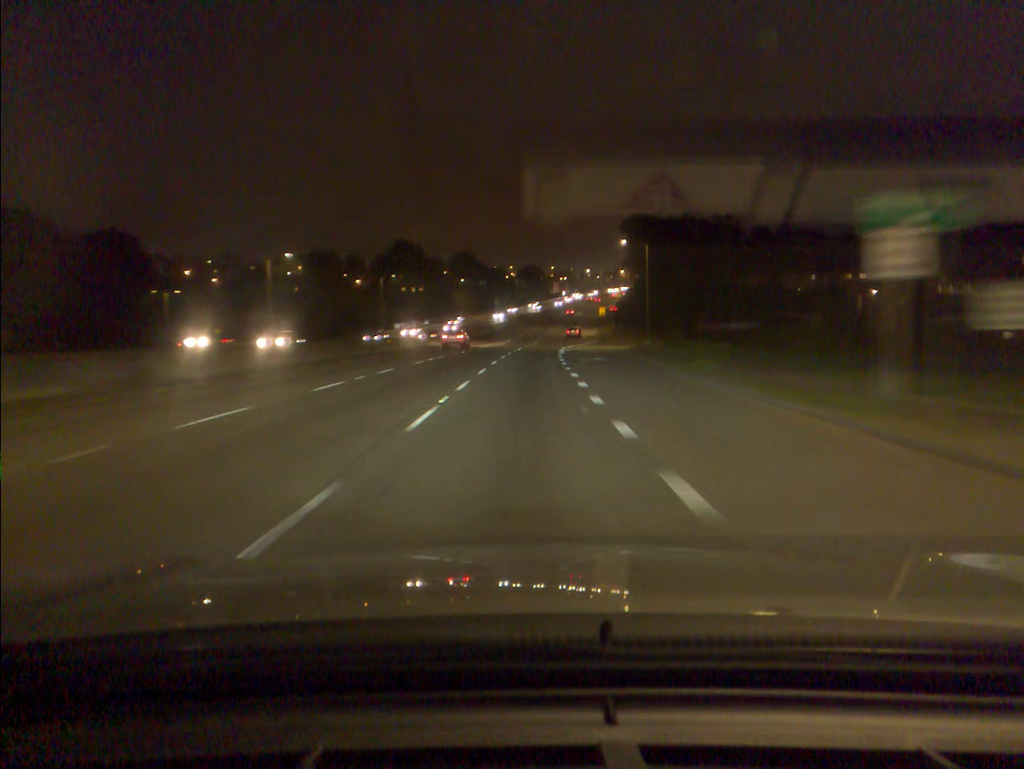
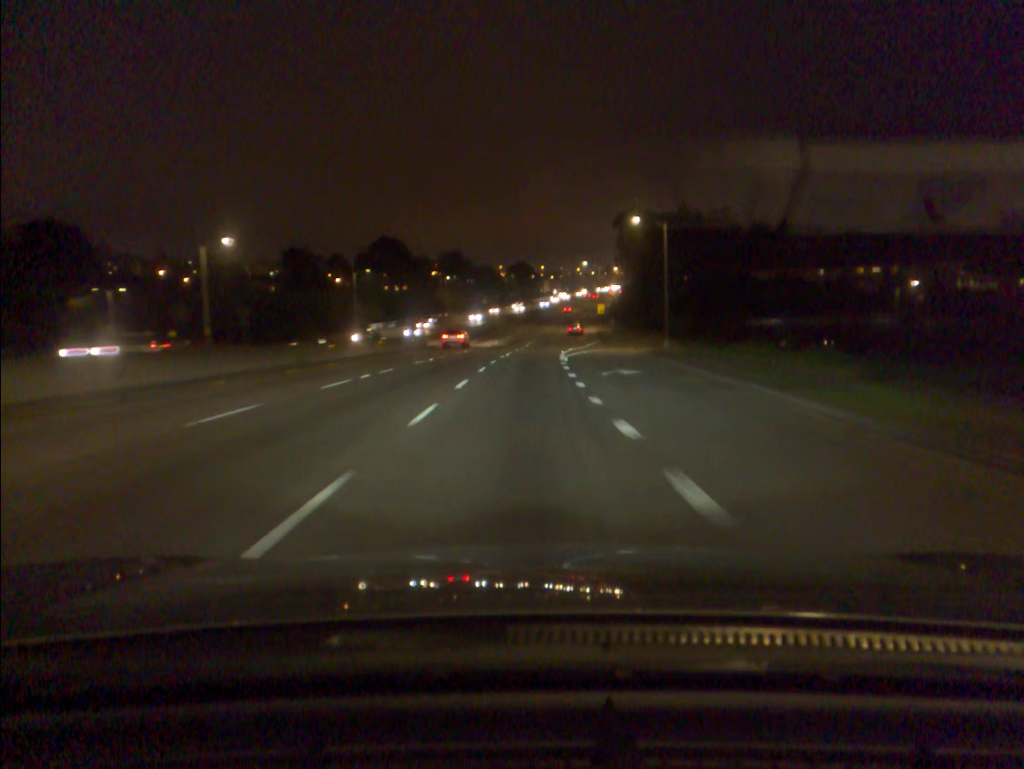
(+0.1, +14.2) m; +1°
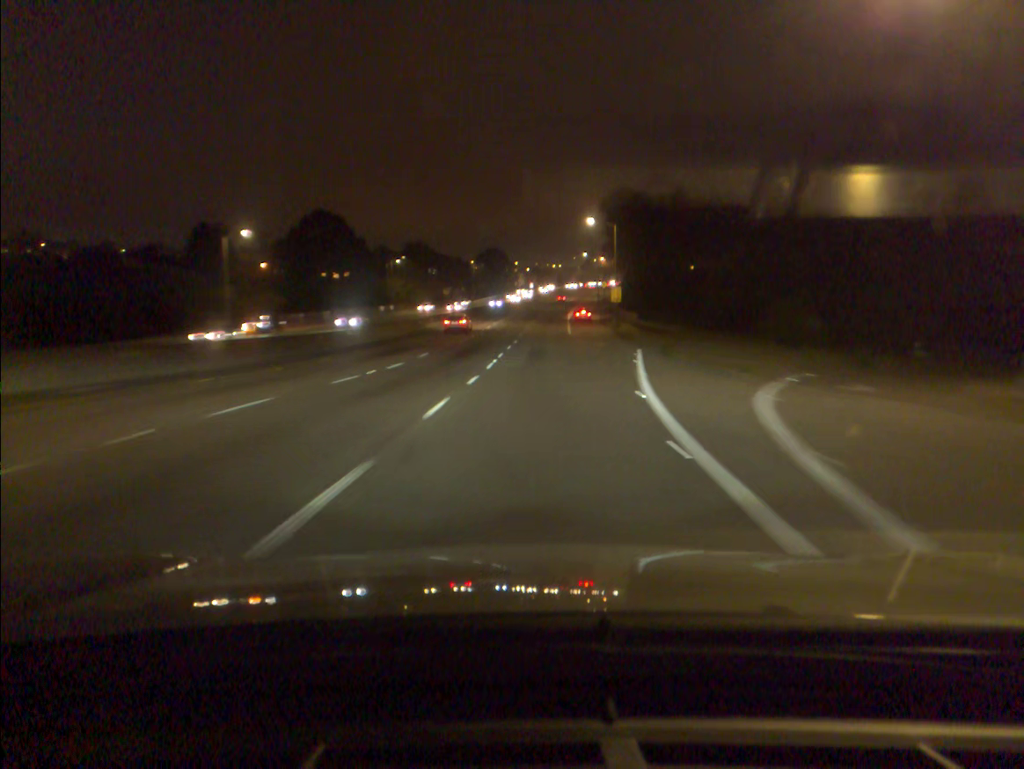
(+0.6, +43.7) m; +2°
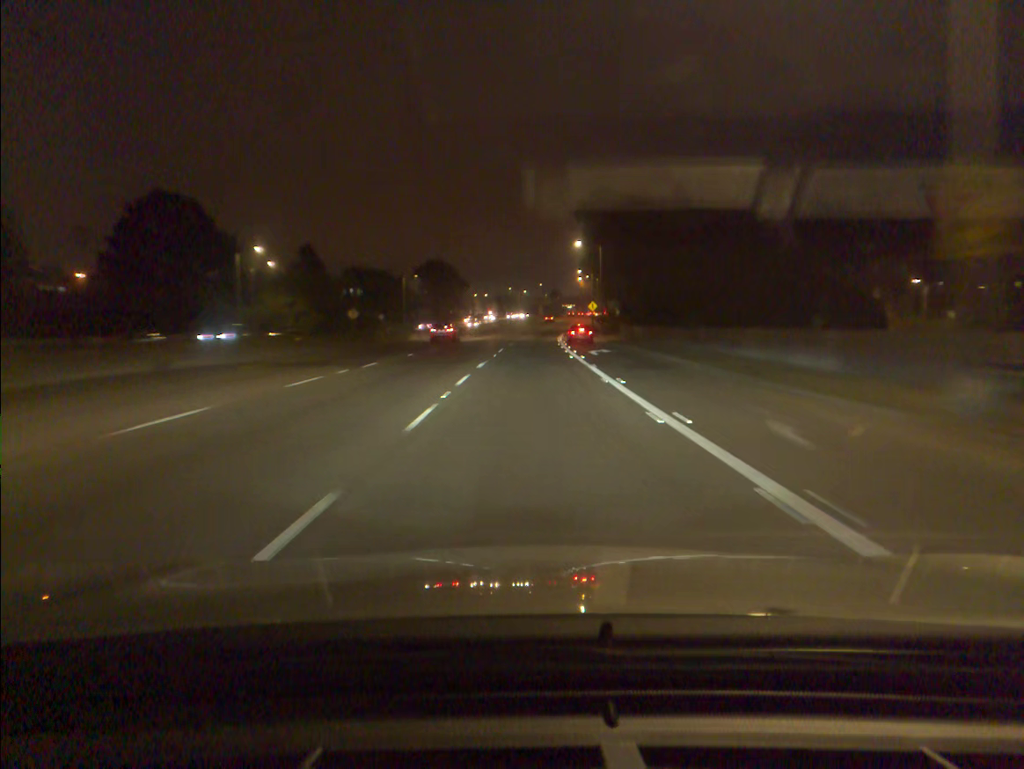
(+1.7, +60.4) m; +3°
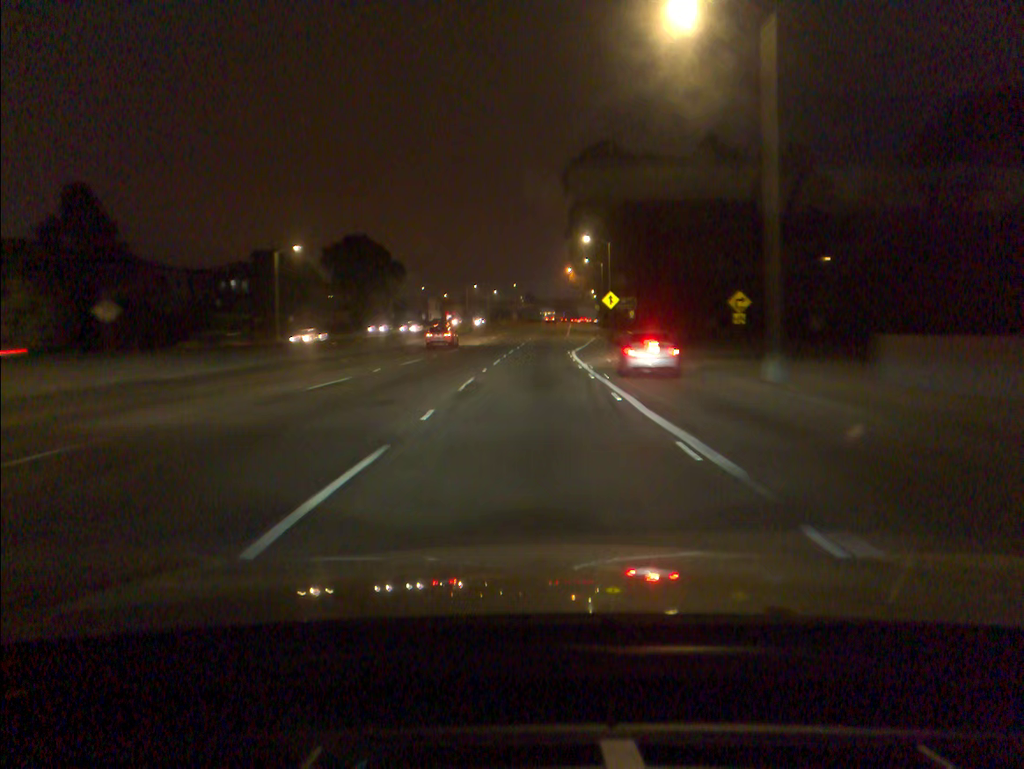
(+1.2, +60.7) m; +2°
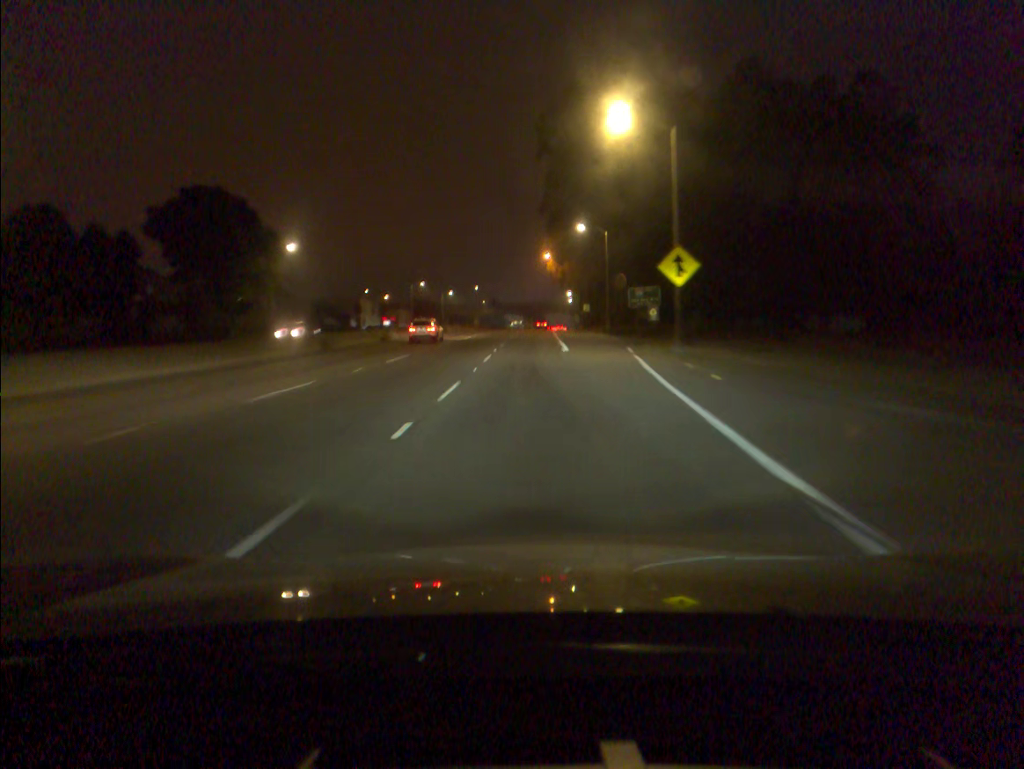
(+1.0, +45.4) m; +3°
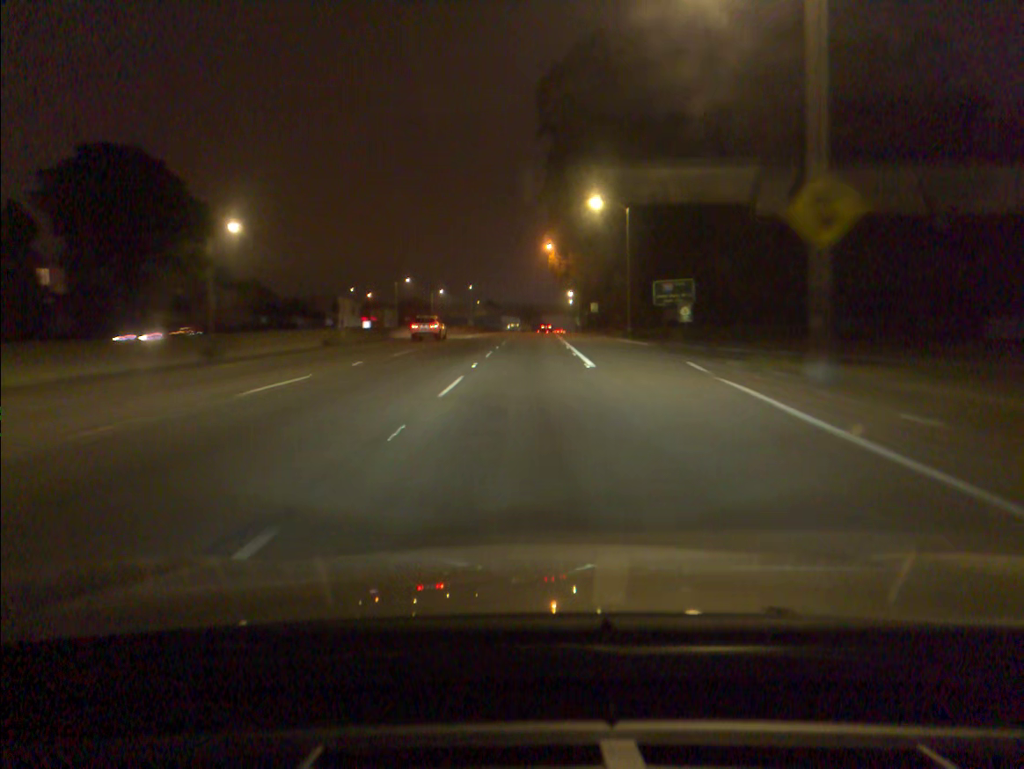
(0.0, +15.4) m; 0°
